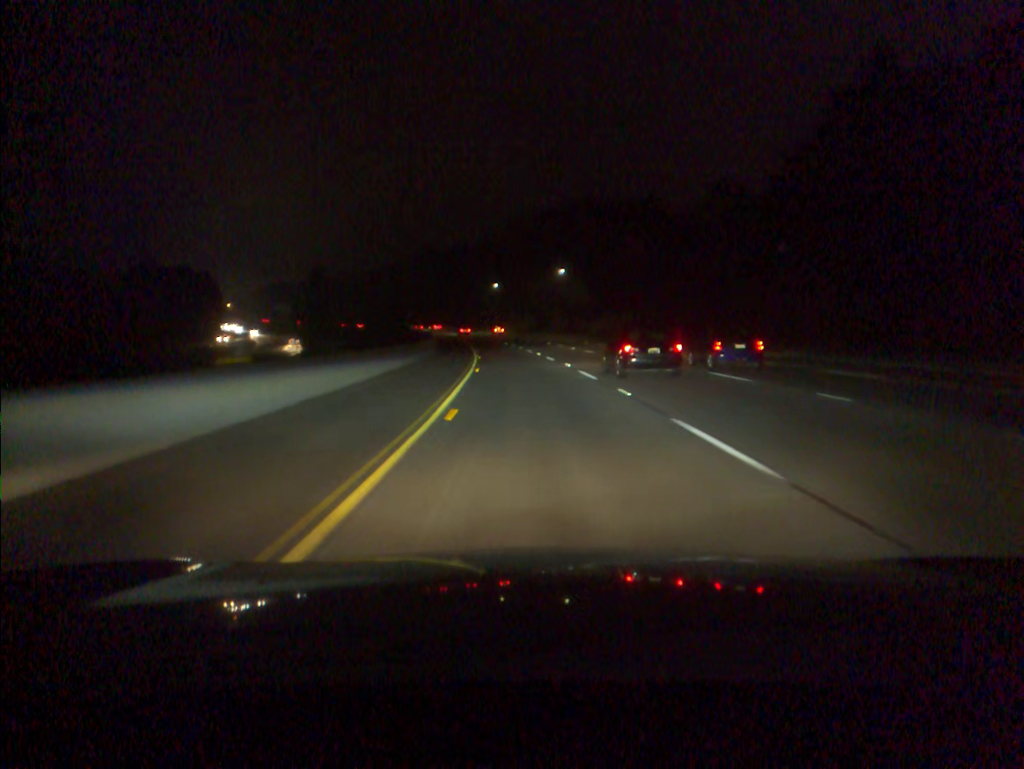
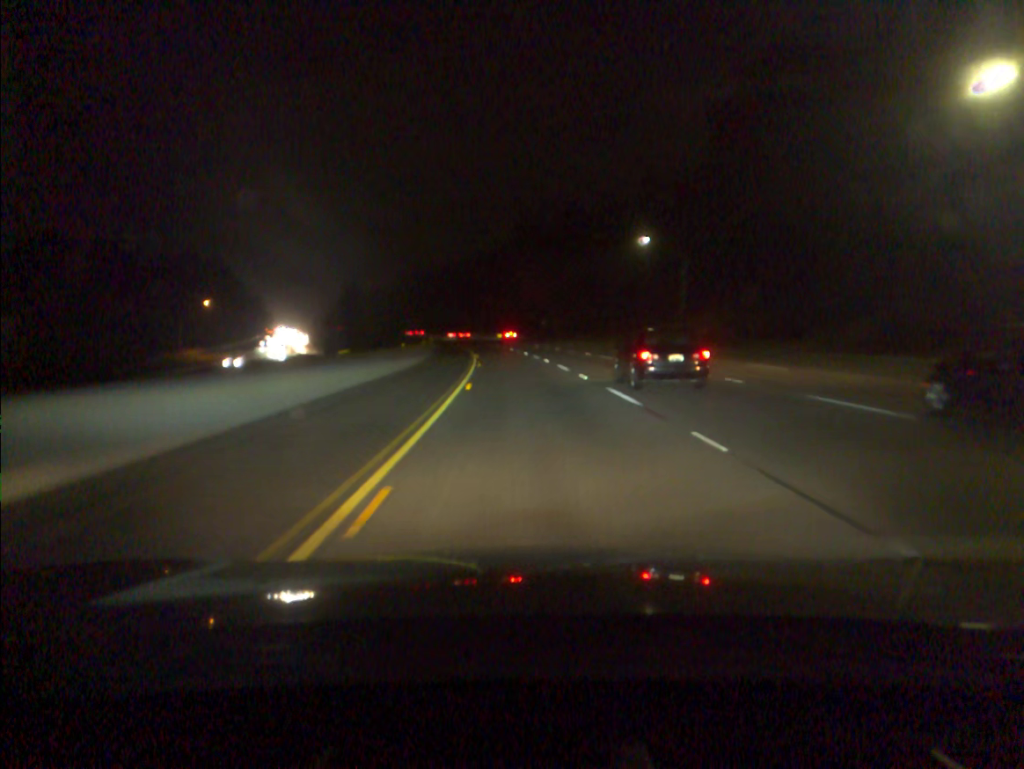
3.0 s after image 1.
(-6.8, +94.0) m; -8°
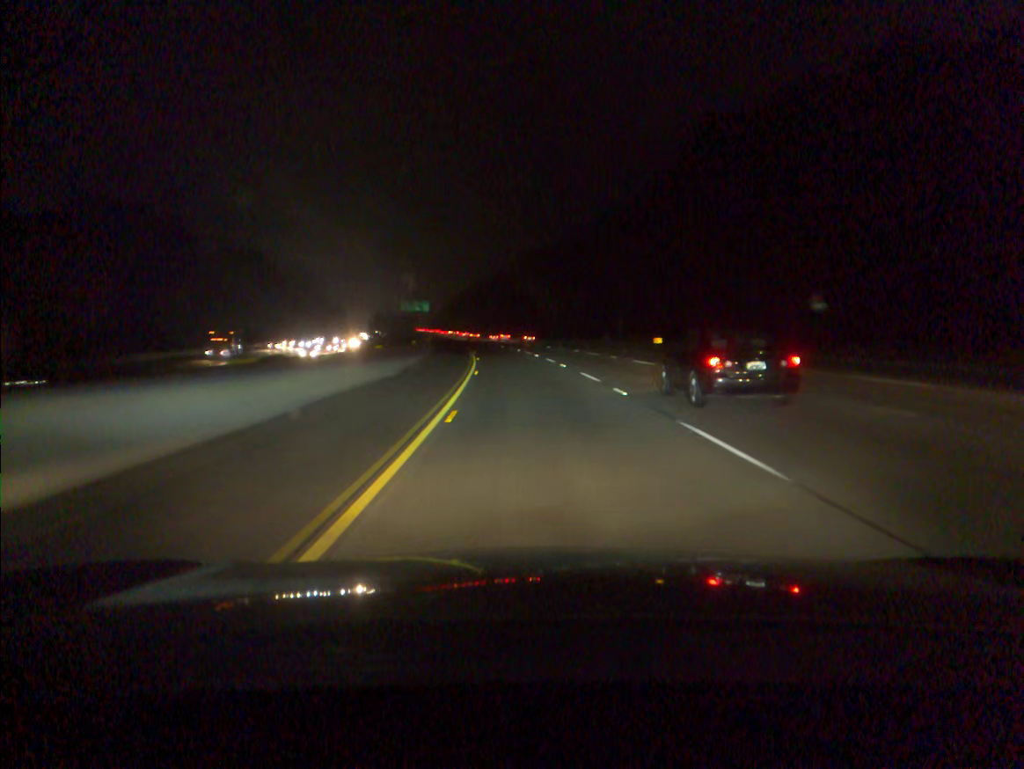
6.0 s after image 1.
(-7.2, +94.8) m; -9°
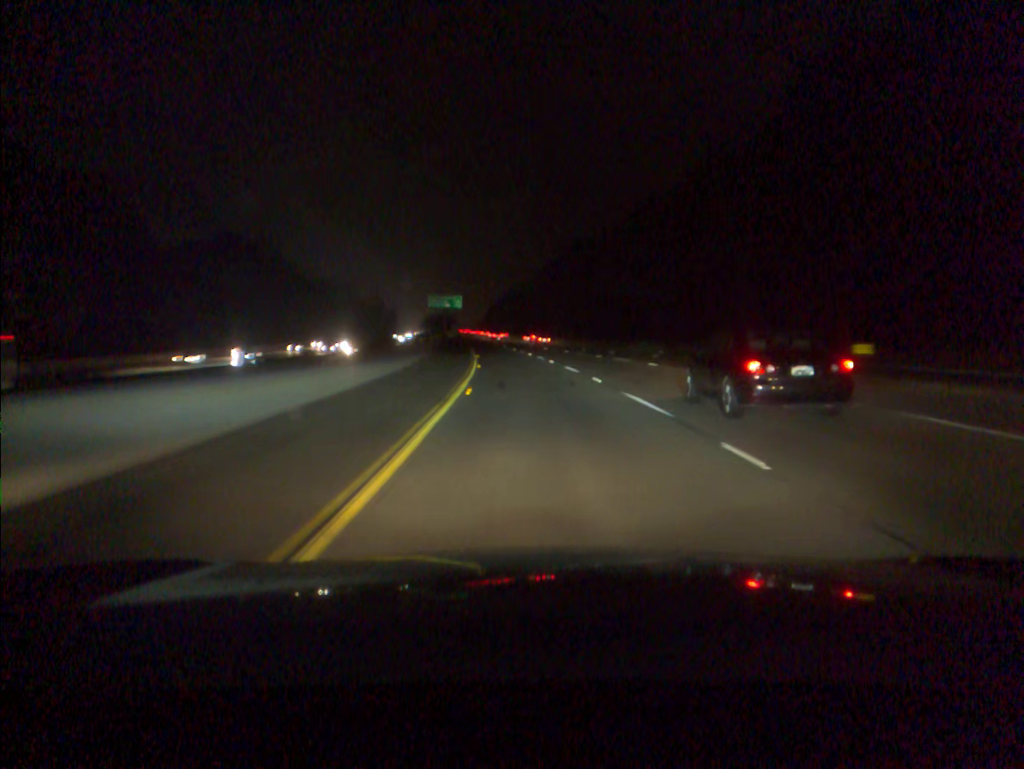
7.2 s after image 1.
(-1.2, +38.2) m; -3°
